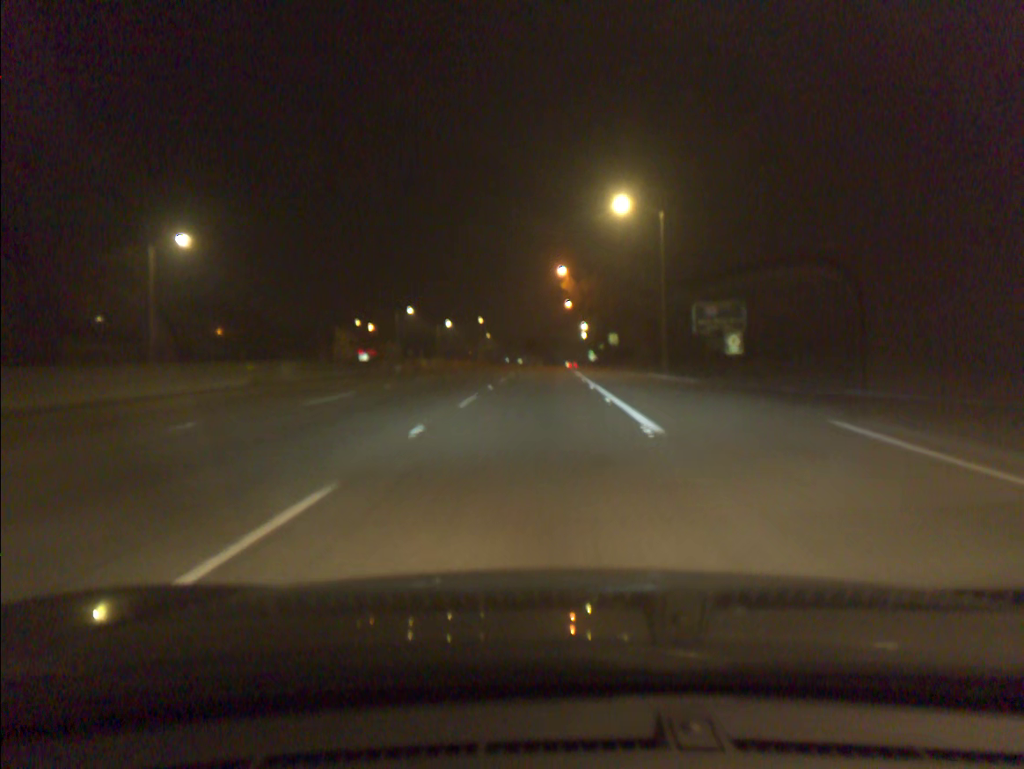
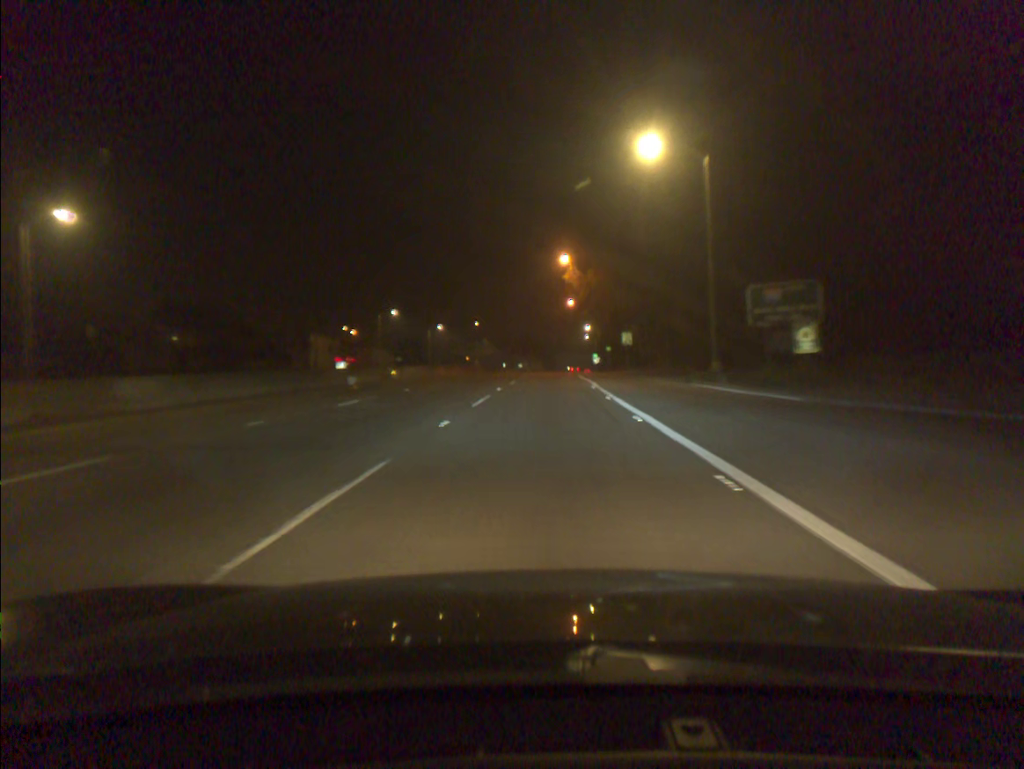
(0.0, +12.4) m; 0°
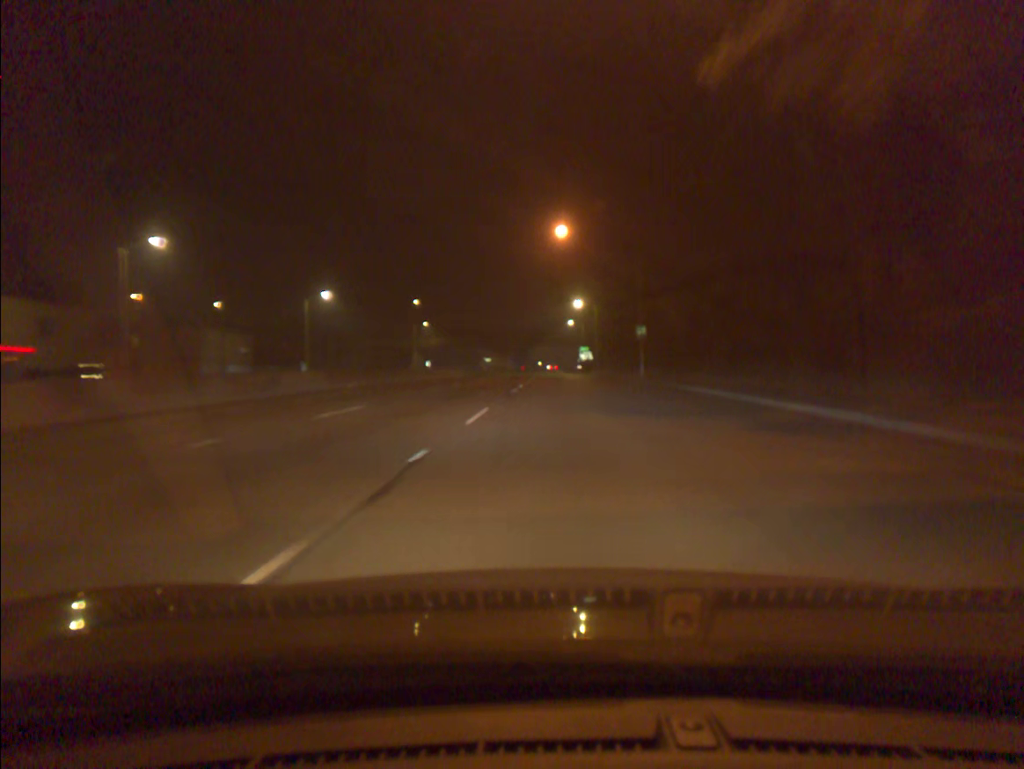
(+0.9, +62.3) m; +2°
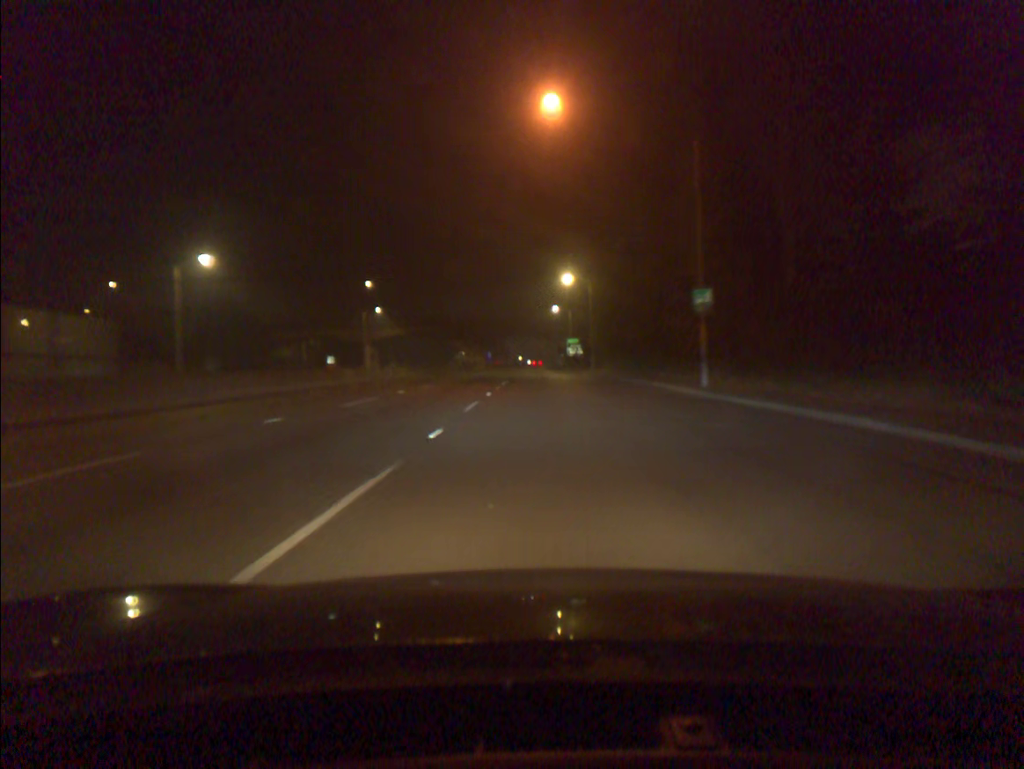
(+0.4, +25.6) m; +2°
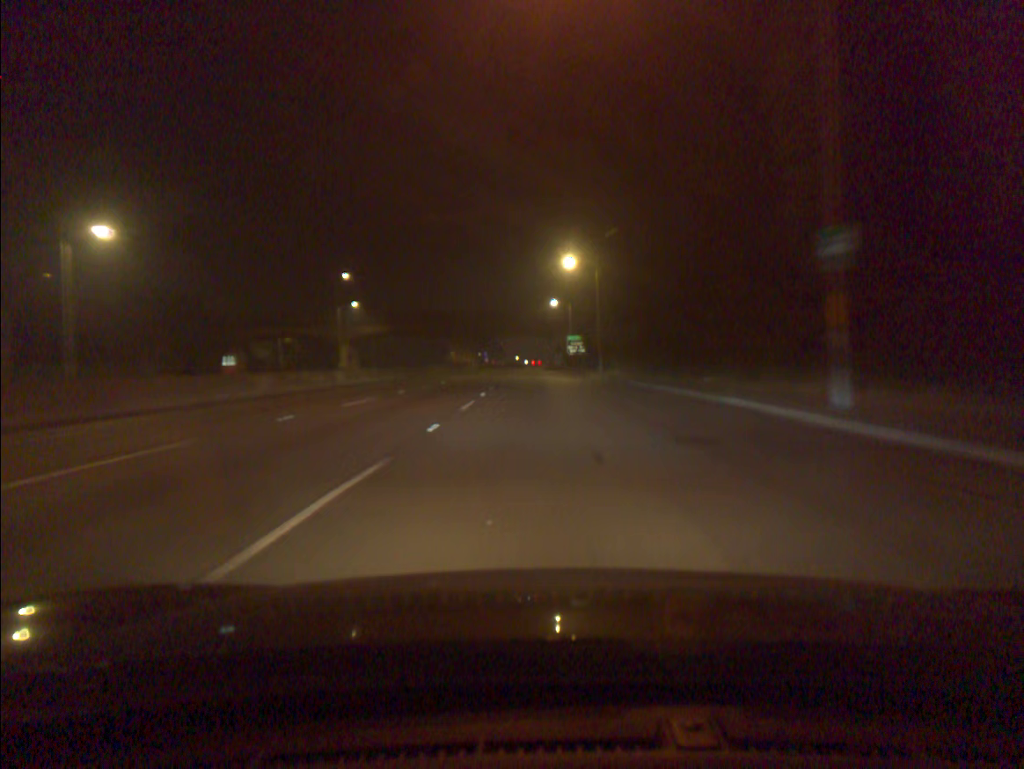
(0.0, +13.0) m; 0°
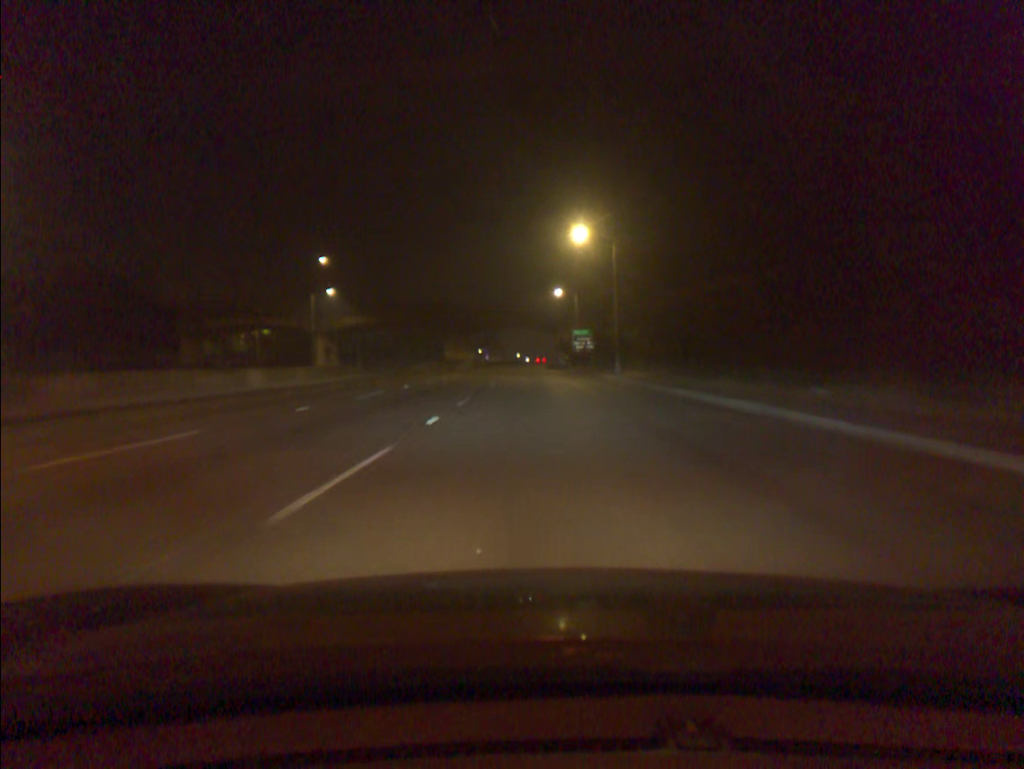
(0.0, +13.2) m; 0°
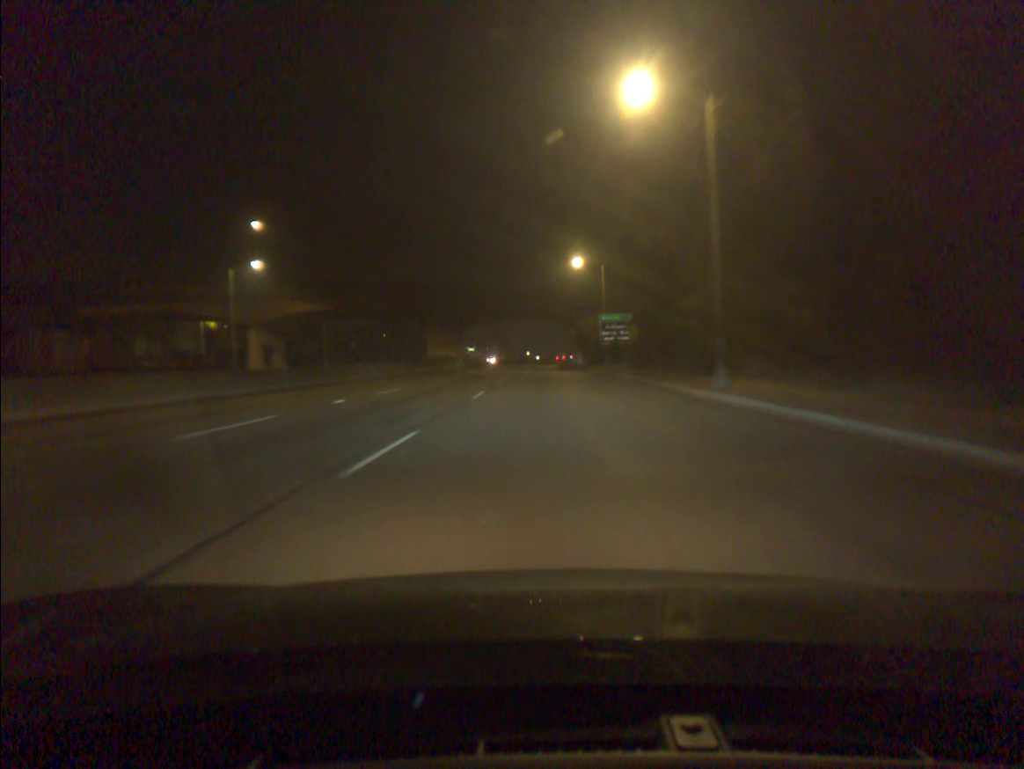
(-0.1, +27.0) m; -1°
